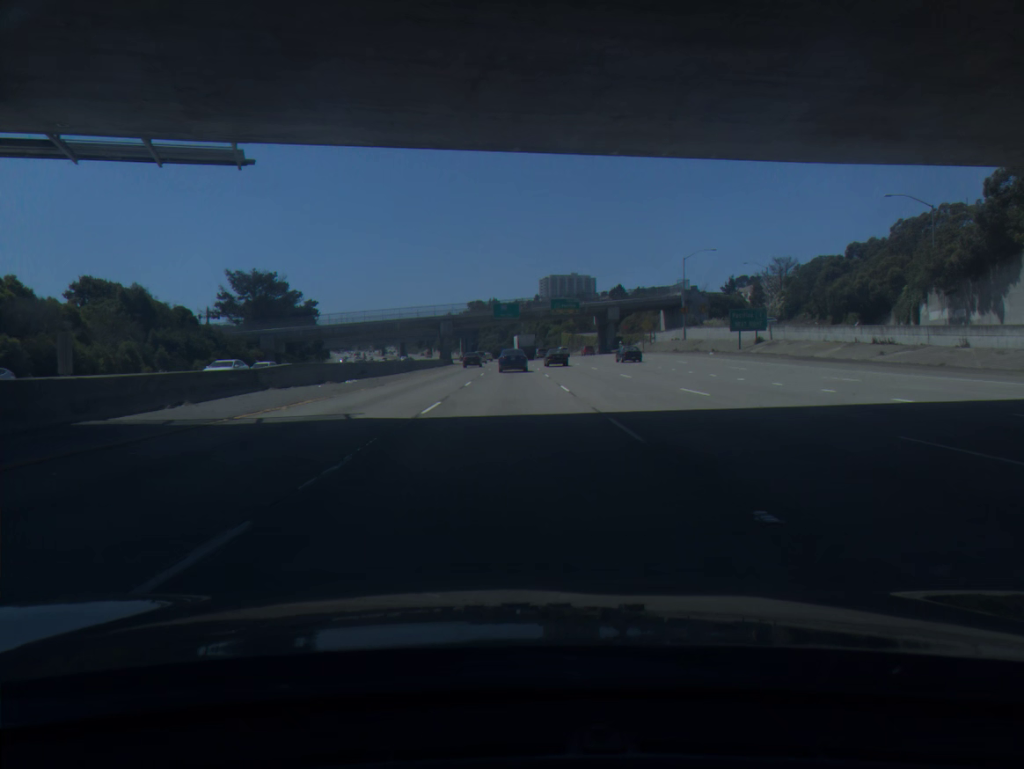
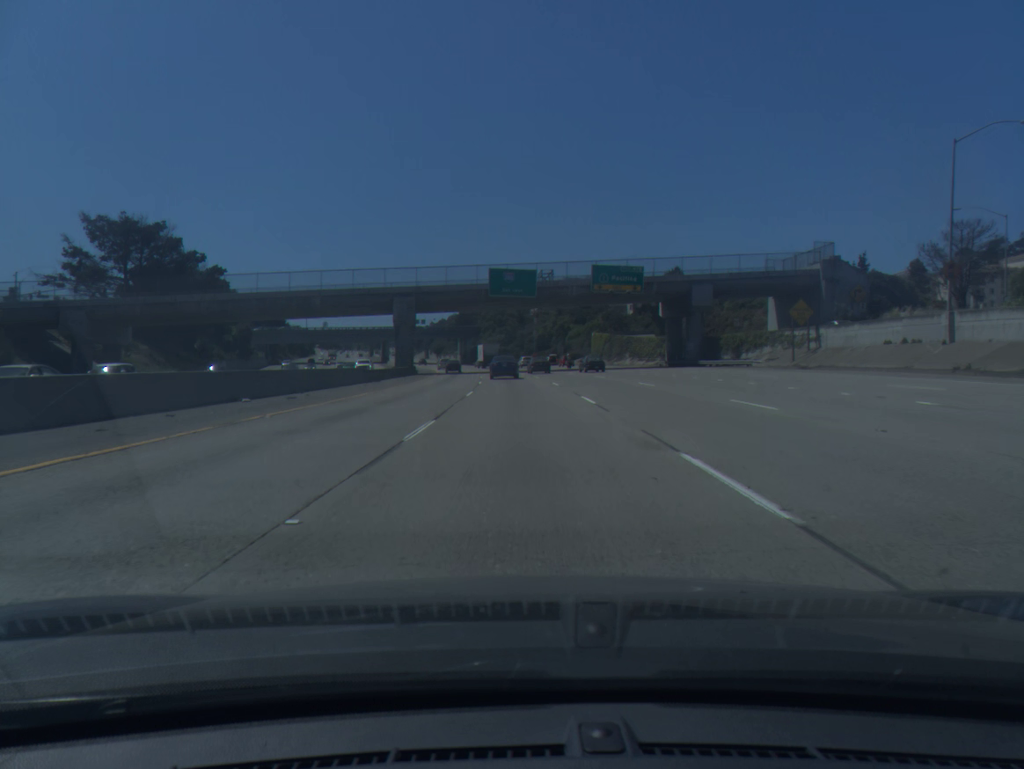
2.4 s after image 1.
(-0.6, +63.2) m; -1°
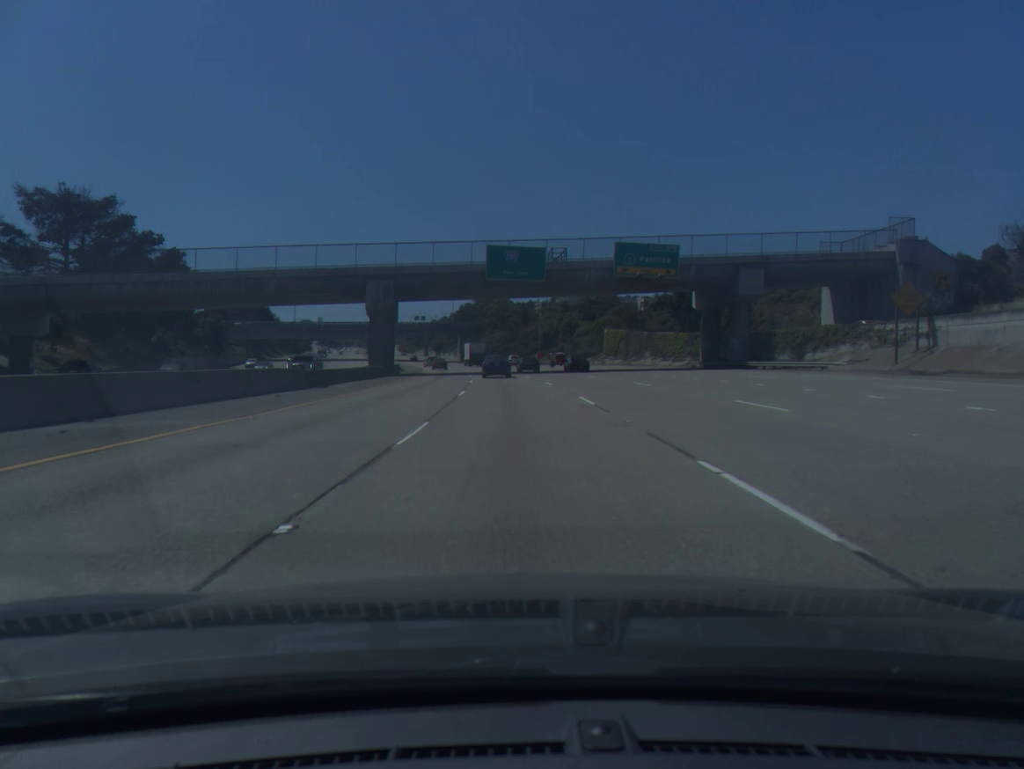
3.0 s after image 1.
(0.0, +15.5) m; 0°
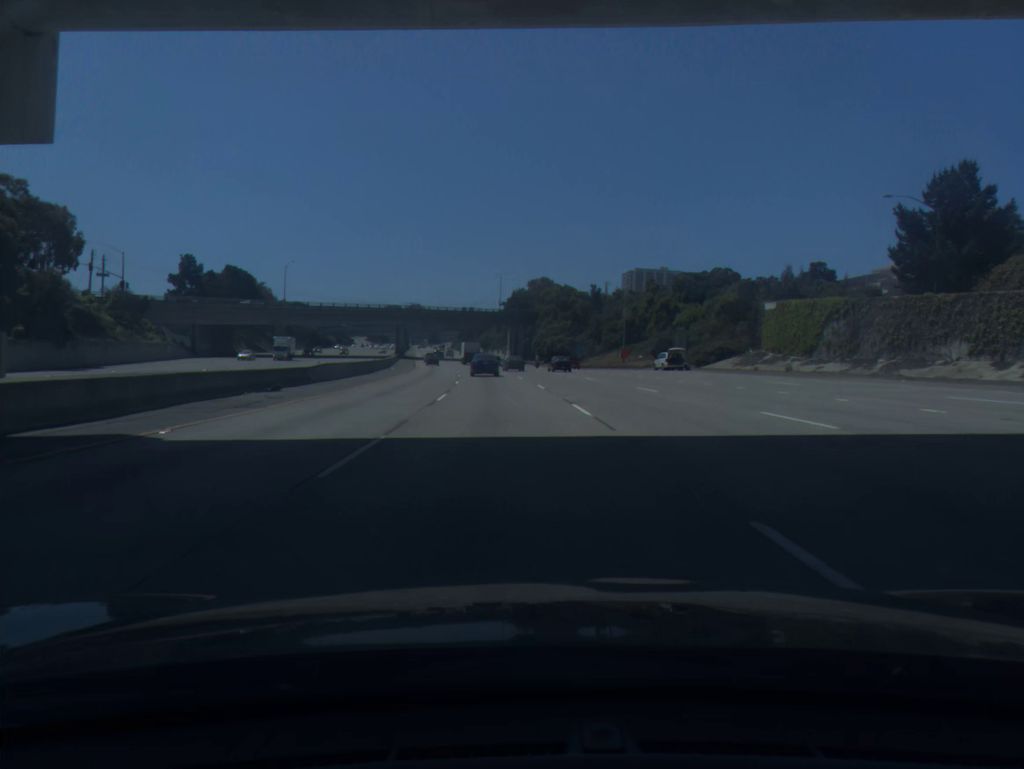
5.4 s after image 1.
(-1.7, +61.5) m; -4°
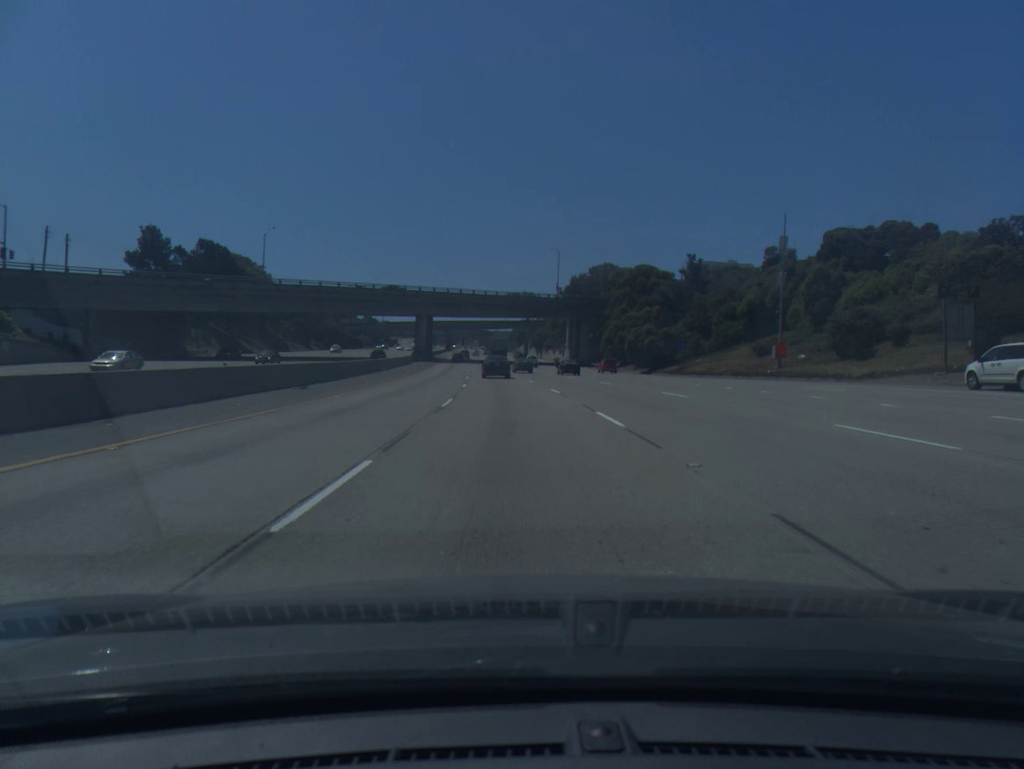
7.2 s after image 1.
(-1.7, +46.2) m; -4°
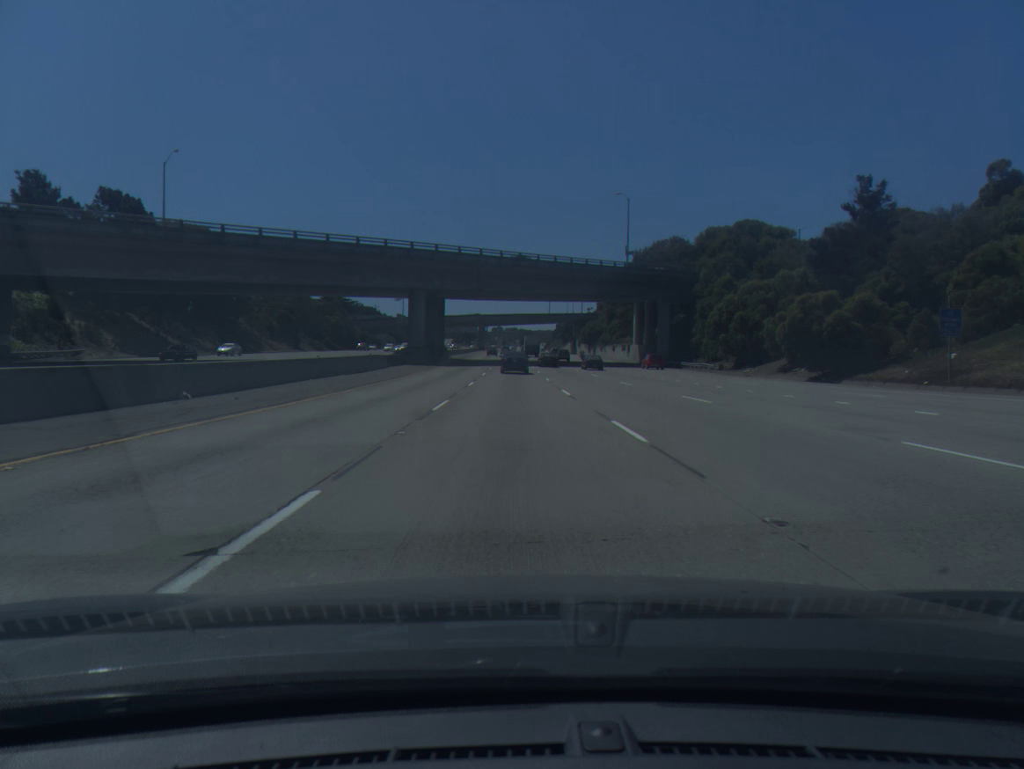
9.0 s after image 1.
(-1.3, +46.2) m; -3°
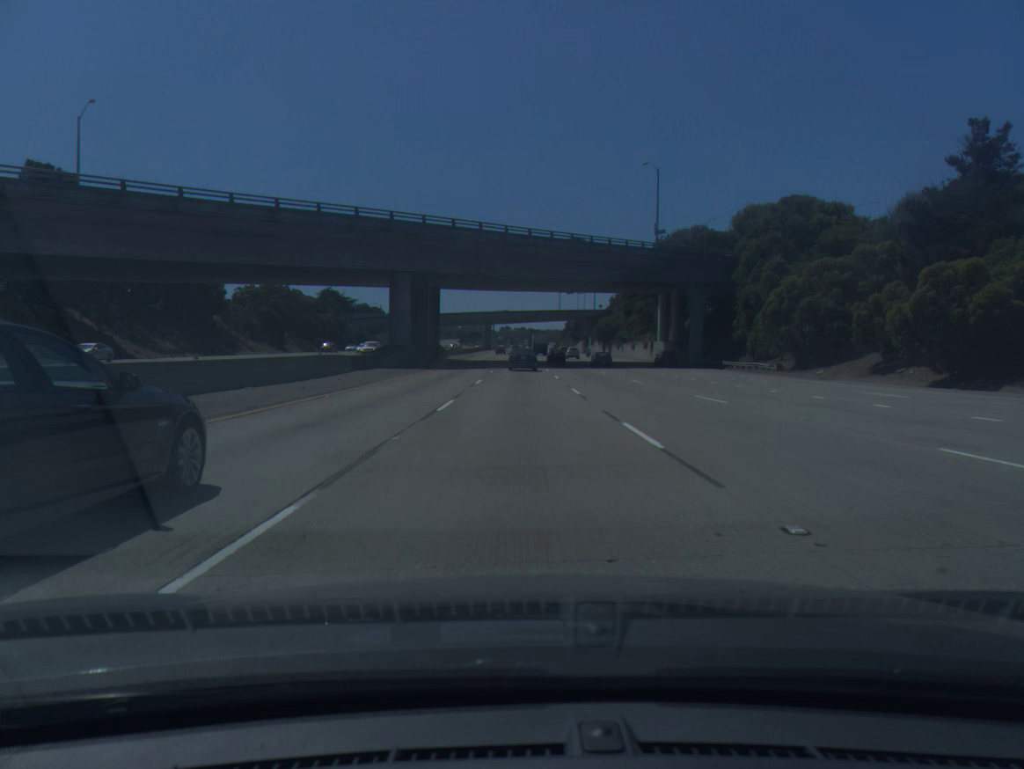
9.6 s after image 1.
(-0.1, +15.3) m; -1°
